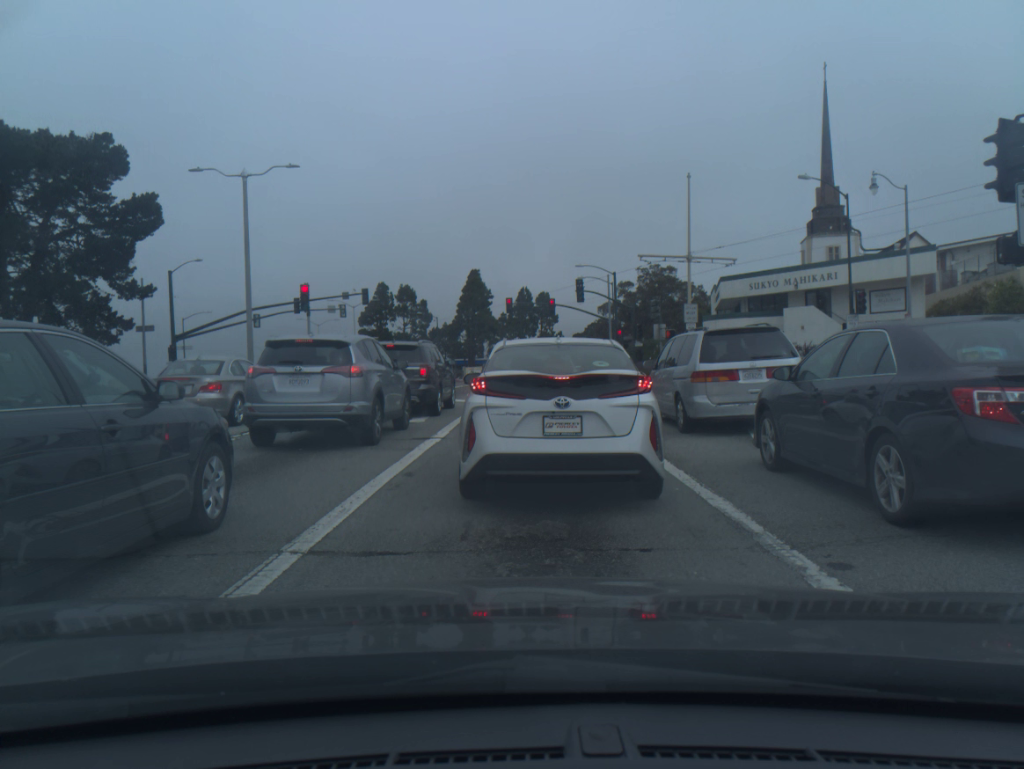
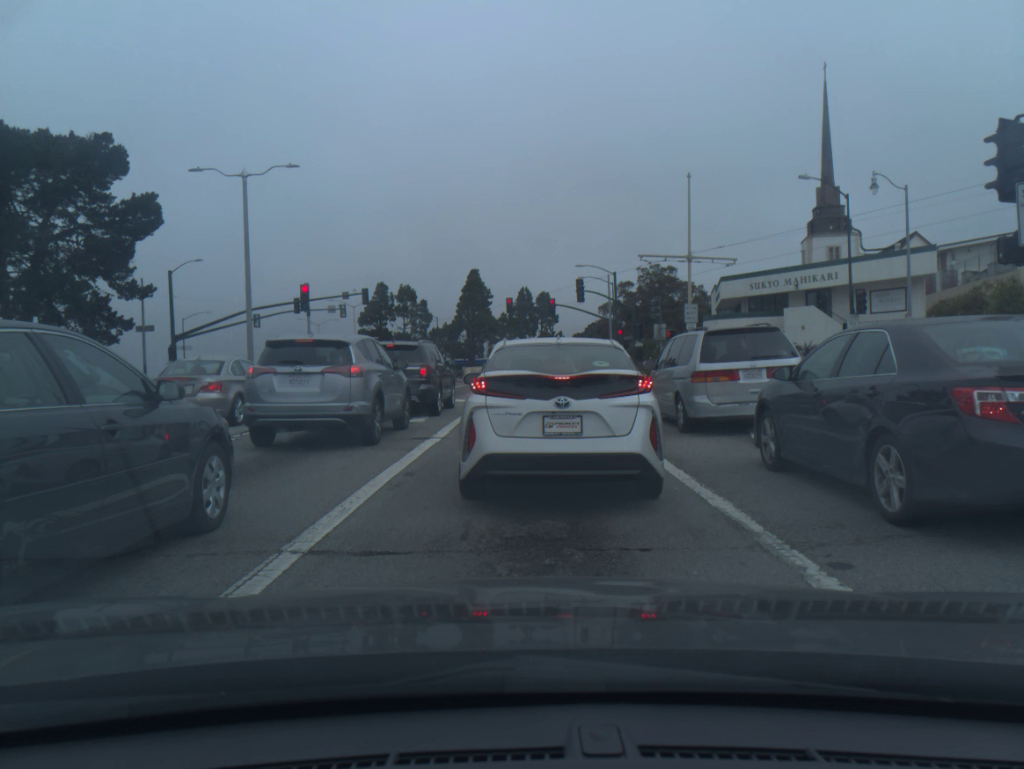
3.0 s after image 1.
(0.0, 0.0) m; +1°
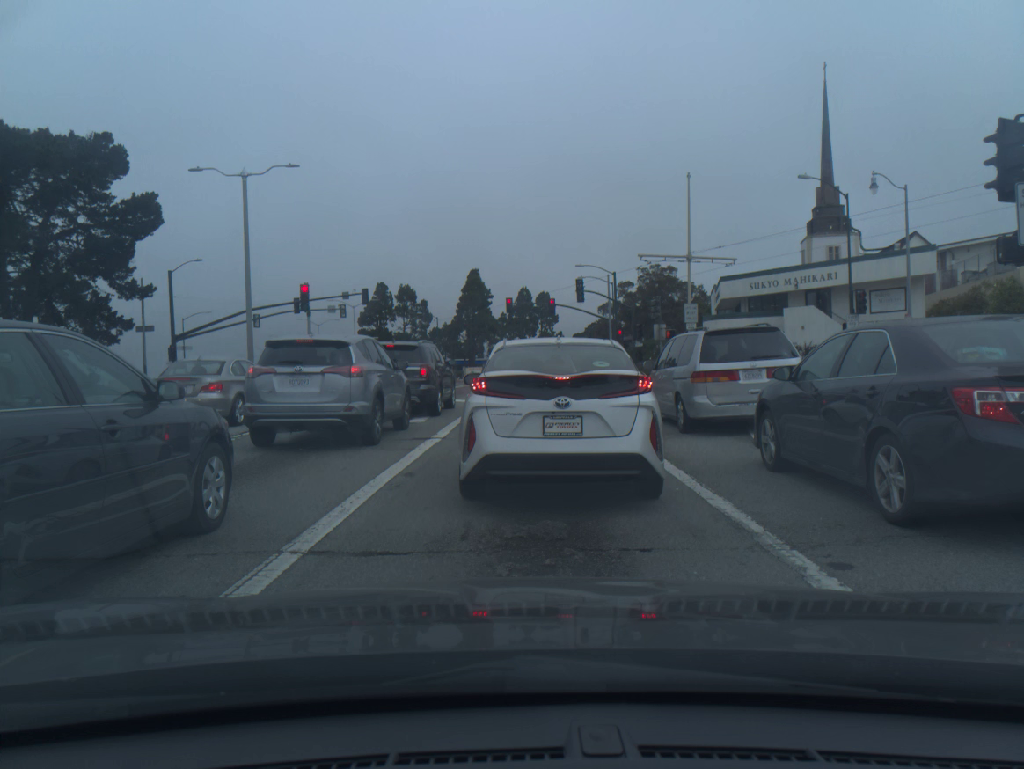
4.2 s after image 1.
(0.0, 0.0) m; 0°
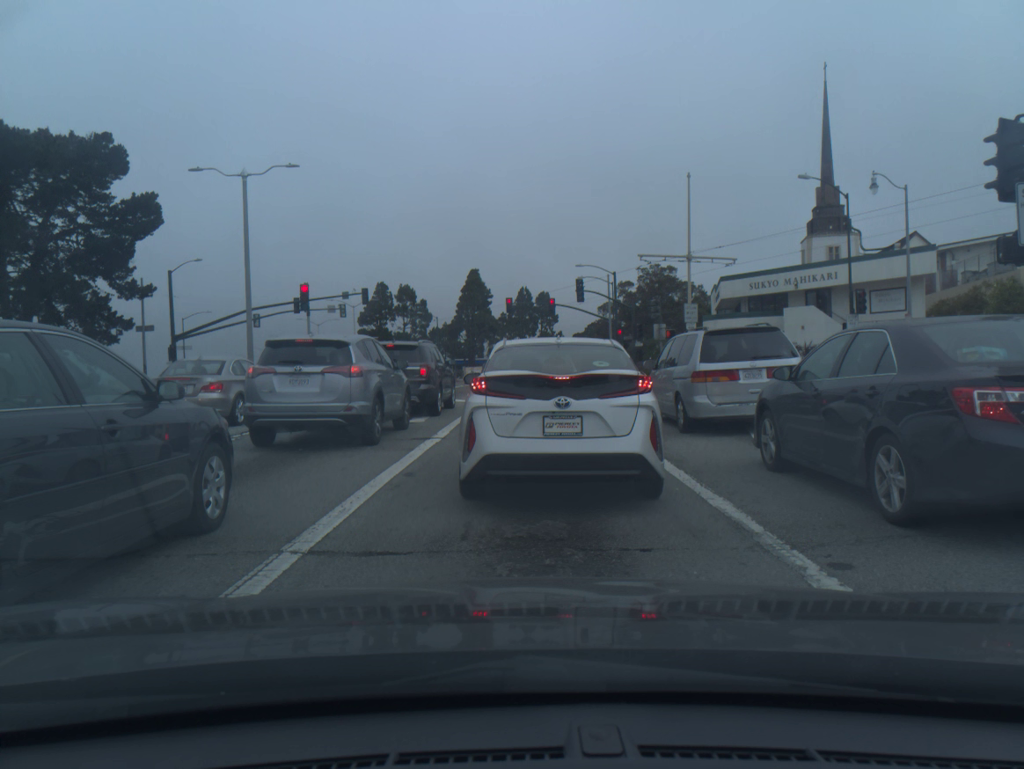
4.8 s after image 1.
(0.0, 0.0) m; 0°
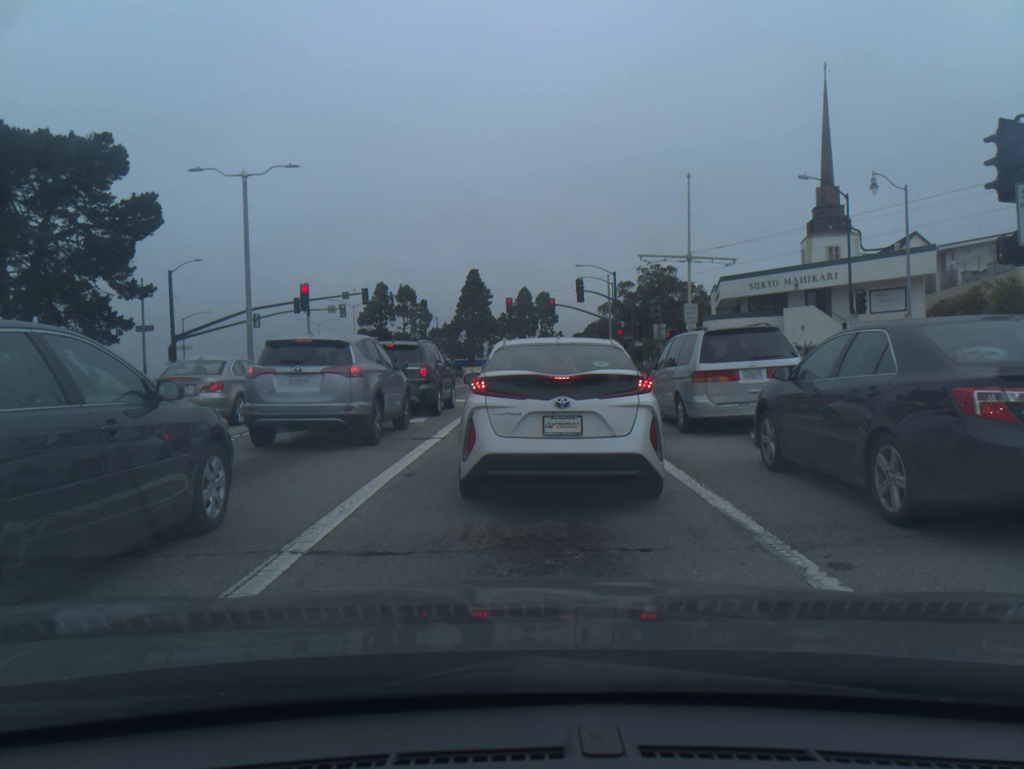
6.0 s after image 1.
(0.0, 0.0) m; 0°
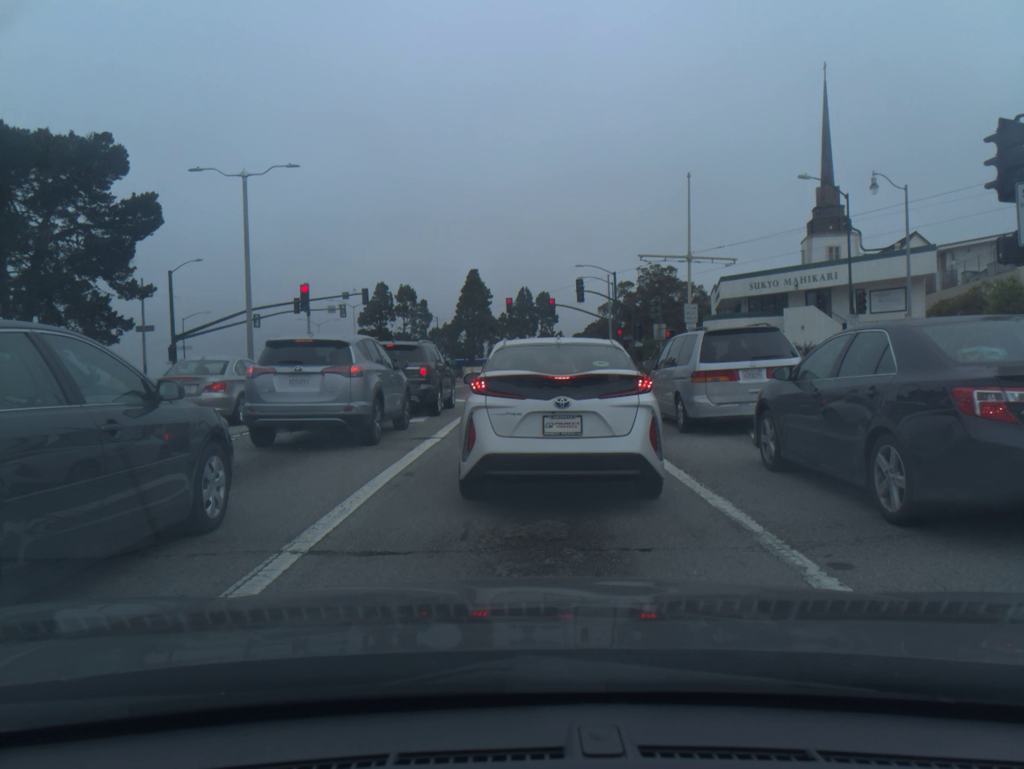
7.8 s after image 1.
(0.0, 0.0) m; 0°
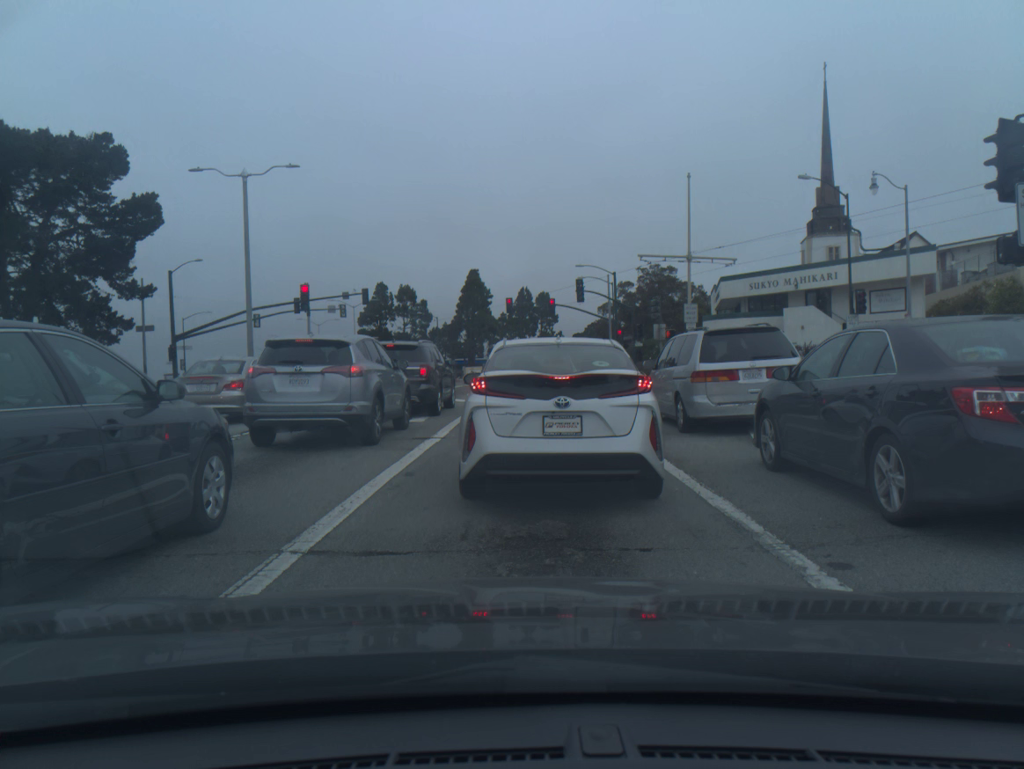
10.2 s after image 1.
(0.0, 0.0) m; +1°
